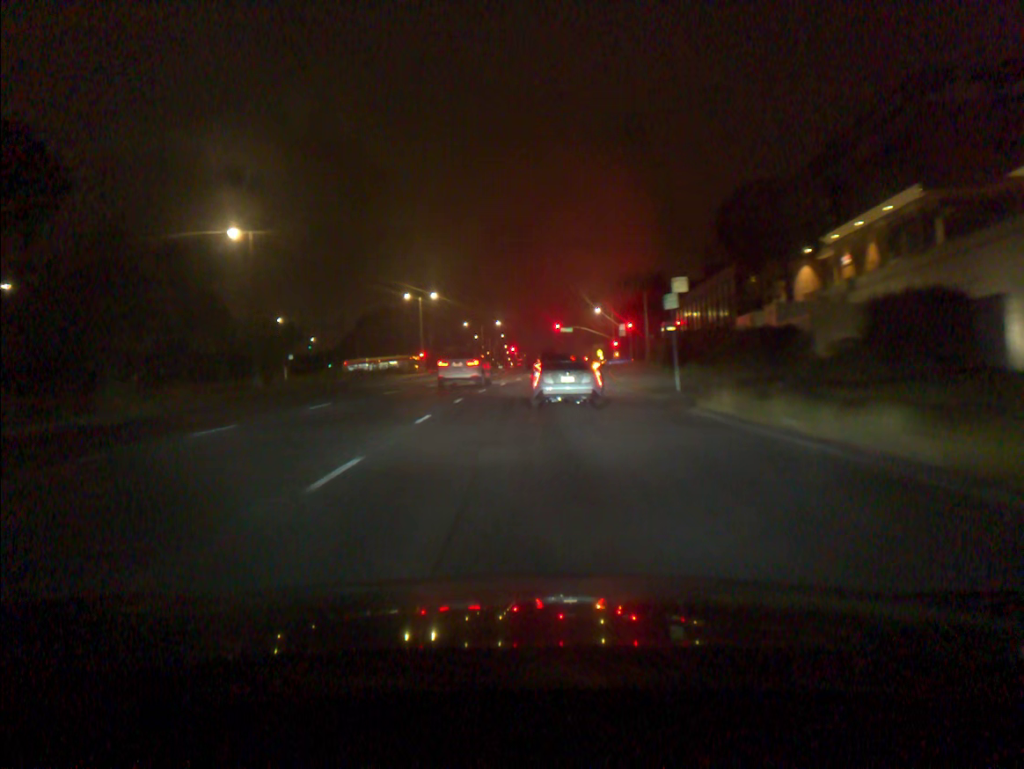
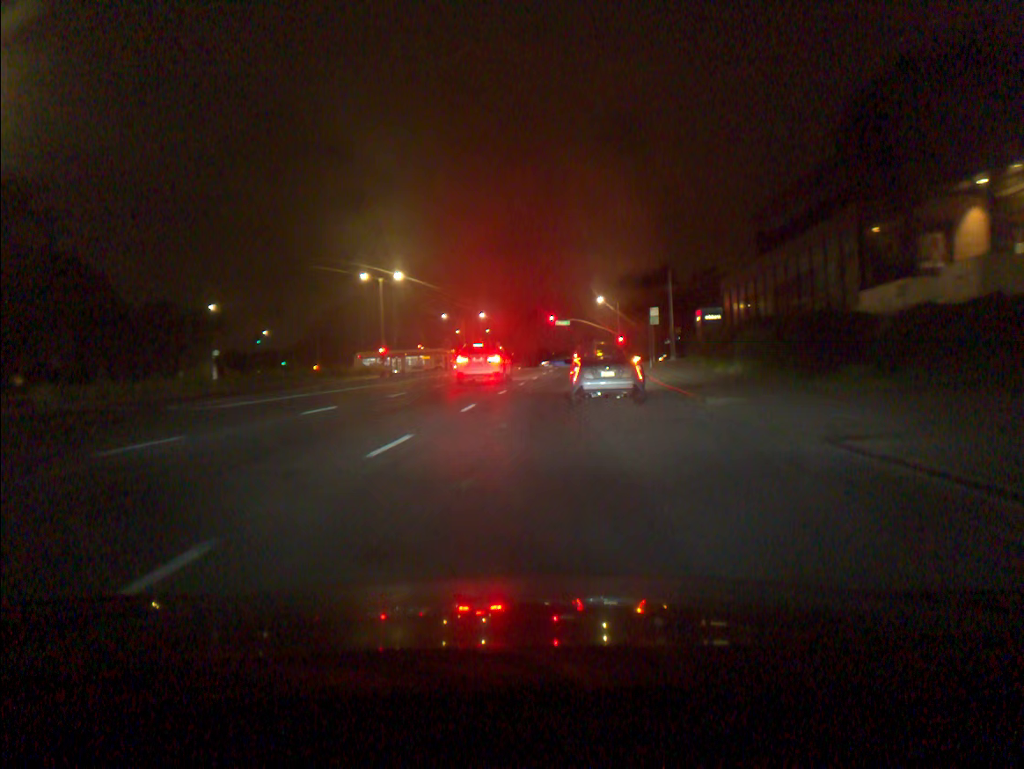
(+0.1, +19.6) m; +1°
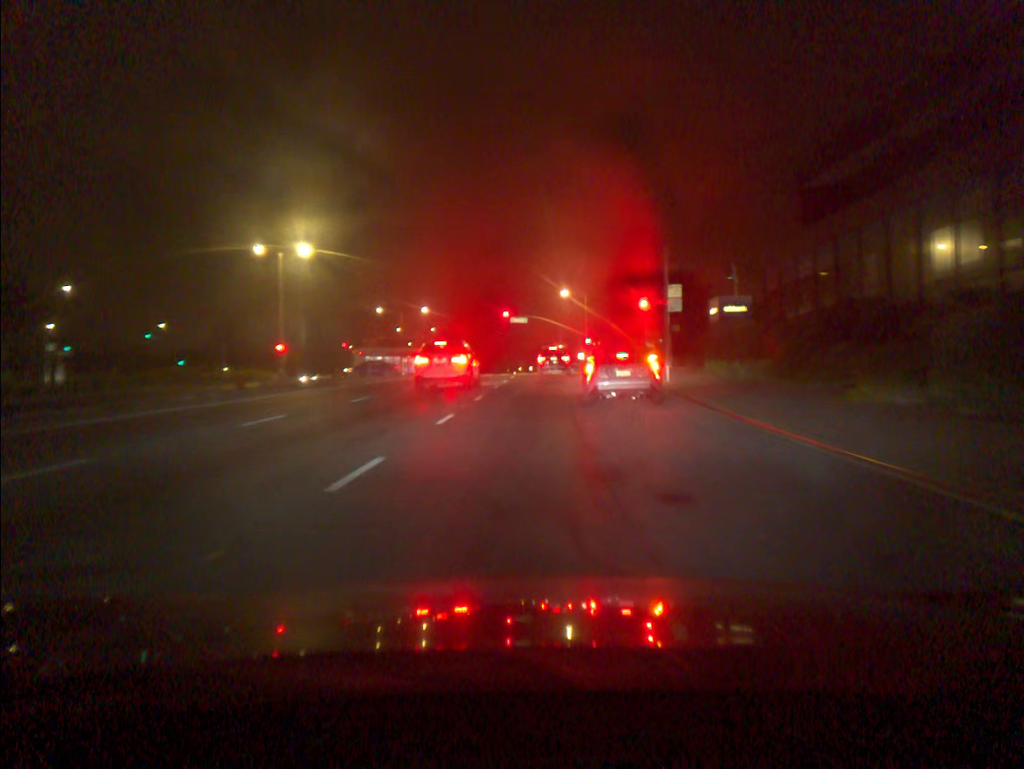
(+0.5, +17.2) m; +4°
